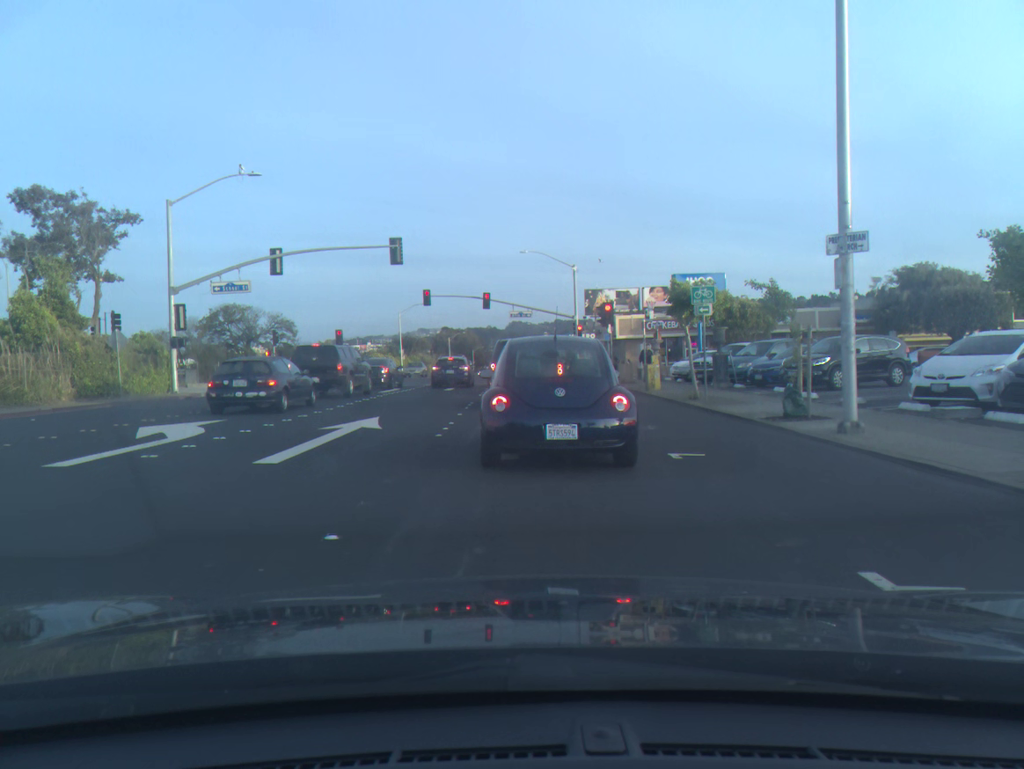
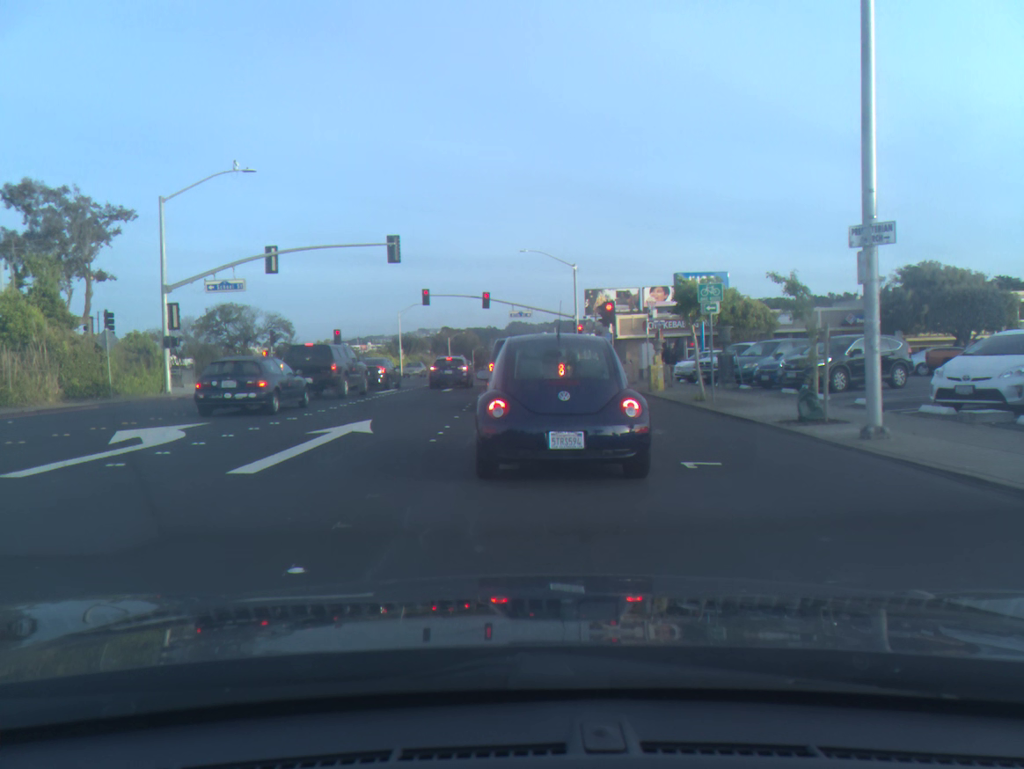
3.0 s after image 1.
(0.0, +0.9) m; 0°
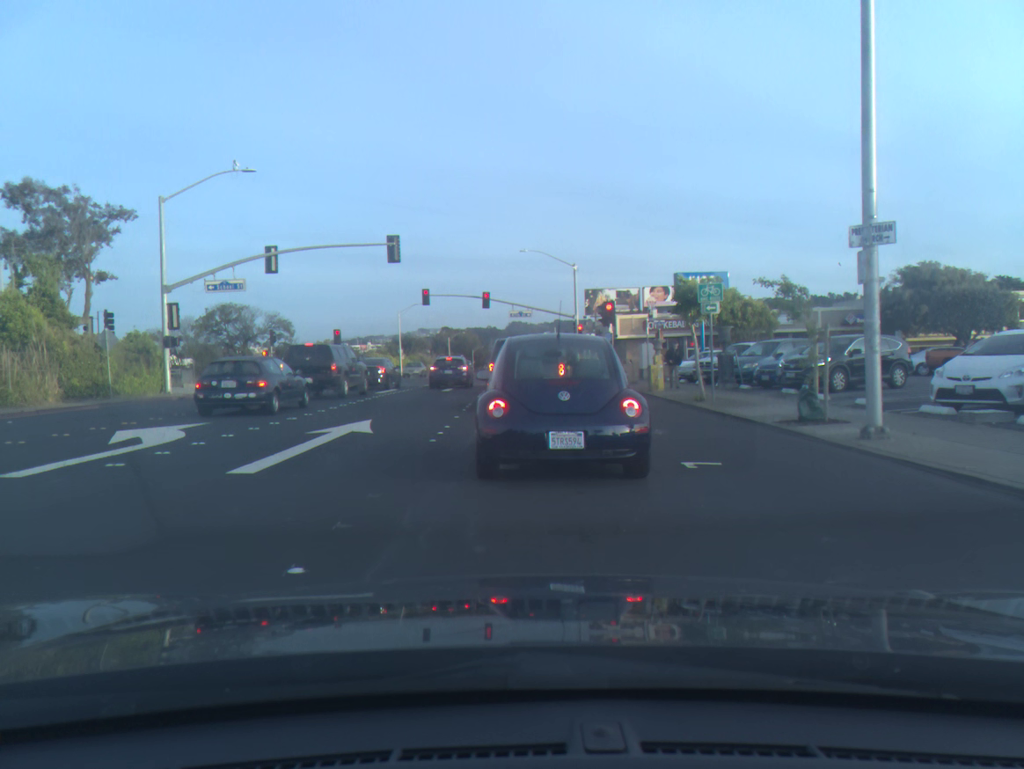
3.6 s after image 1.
(0.0, 0.0) m; 0°
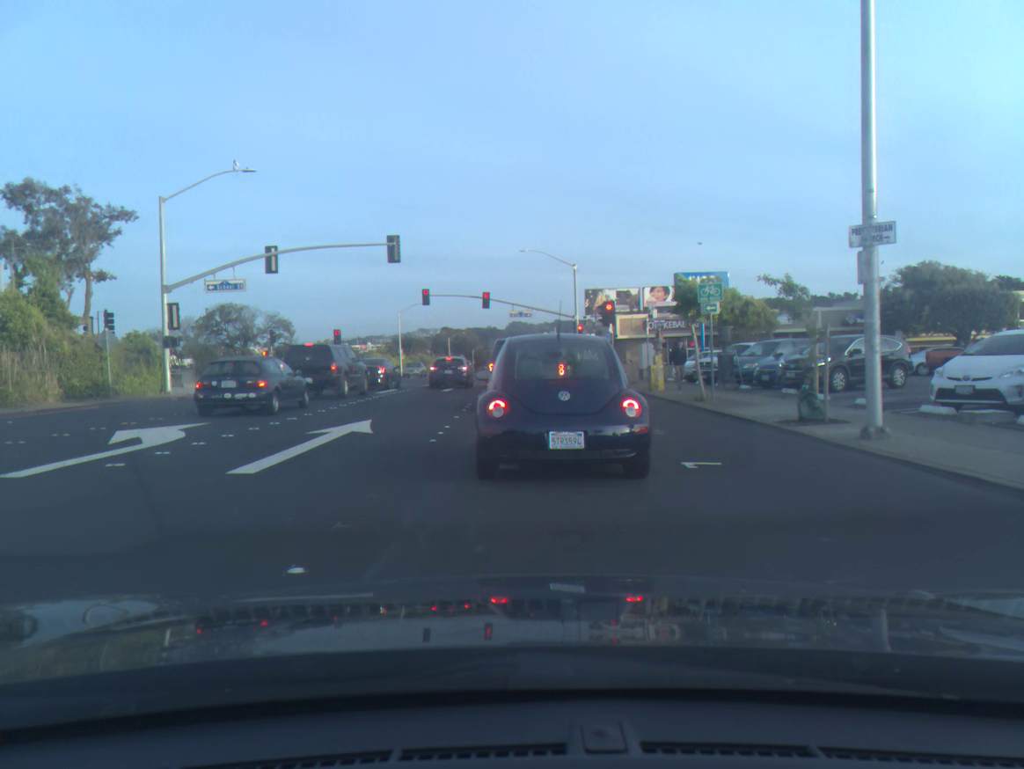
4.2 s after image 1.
(0.0, 0.0) m; 0°
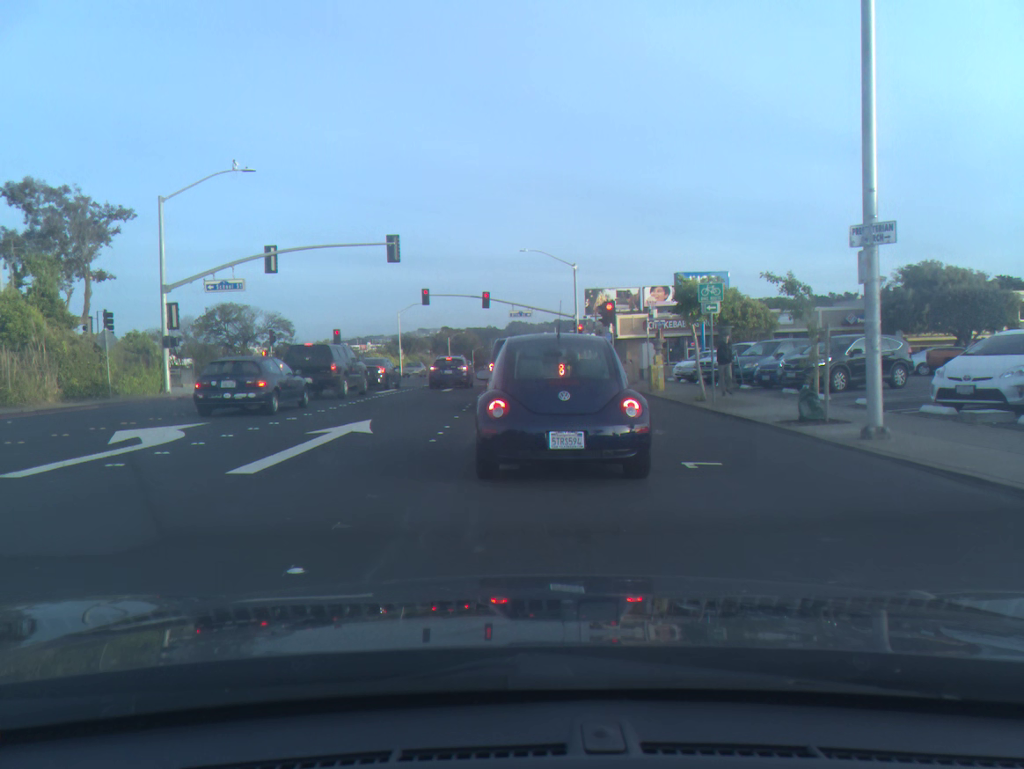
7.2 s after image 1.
(0.0, 0.0) m; 0°
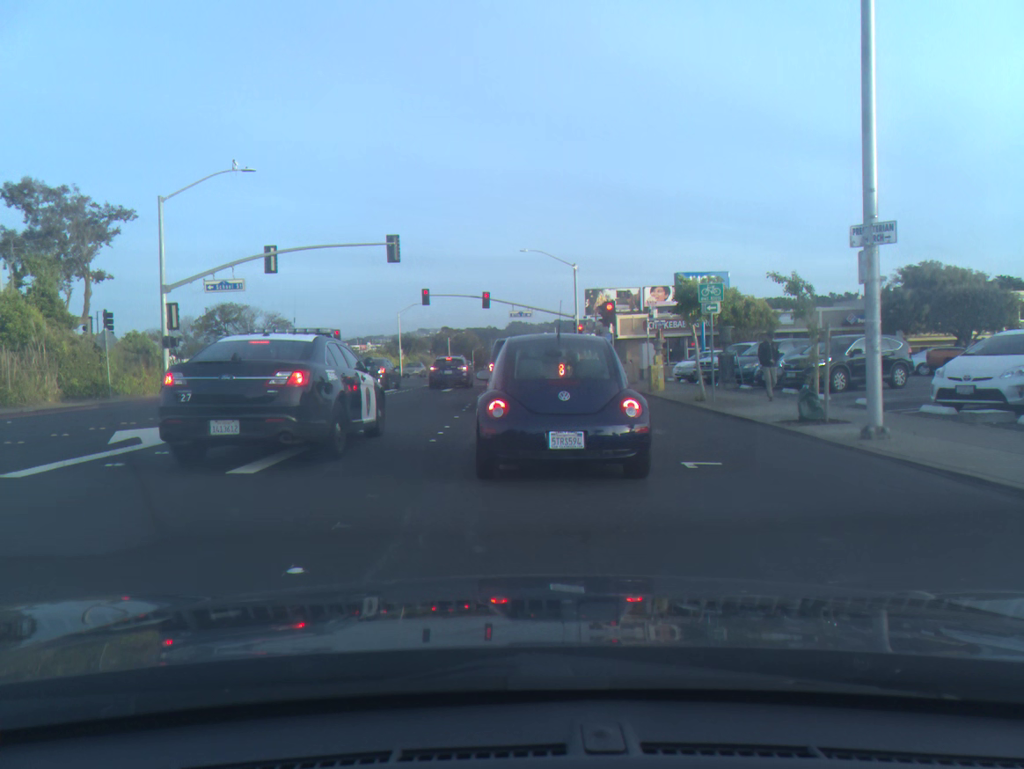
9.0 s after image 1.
(0.0, 0.0) m; 0°
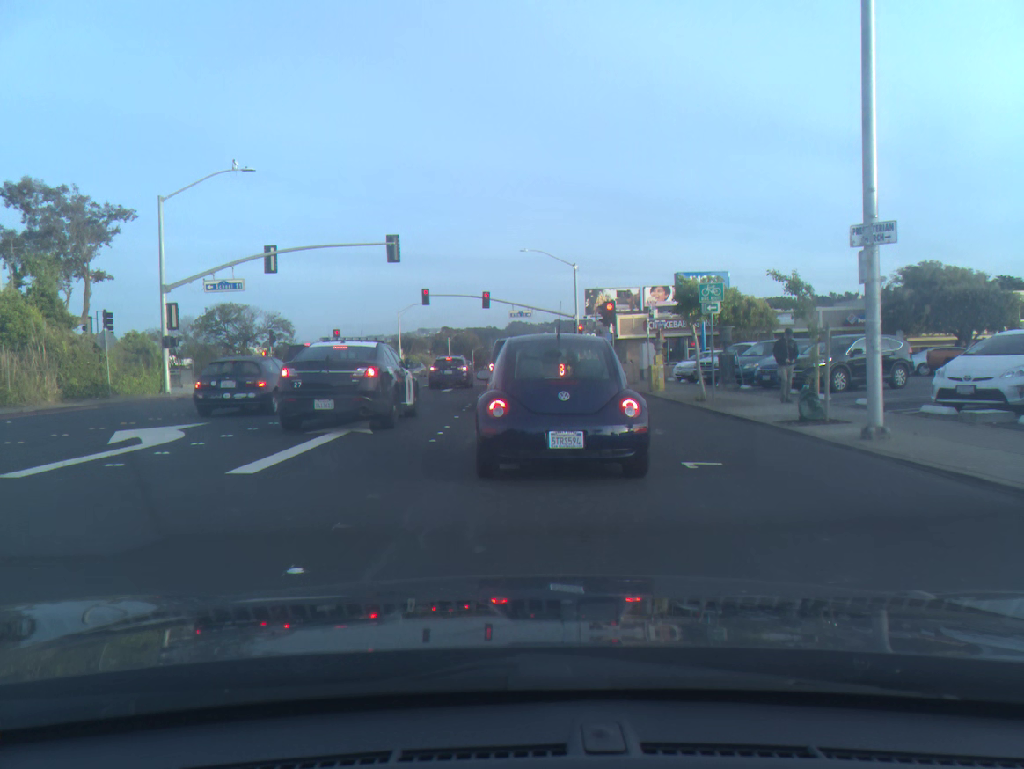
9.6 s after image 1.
(0.0, 0.0) m; 0°
